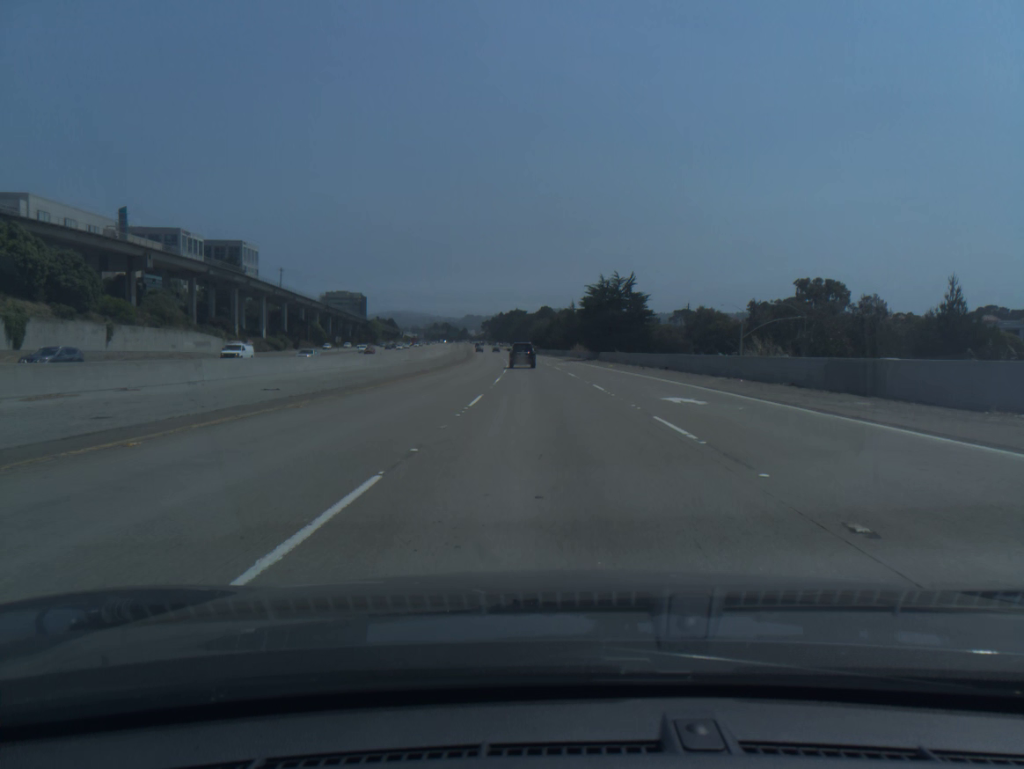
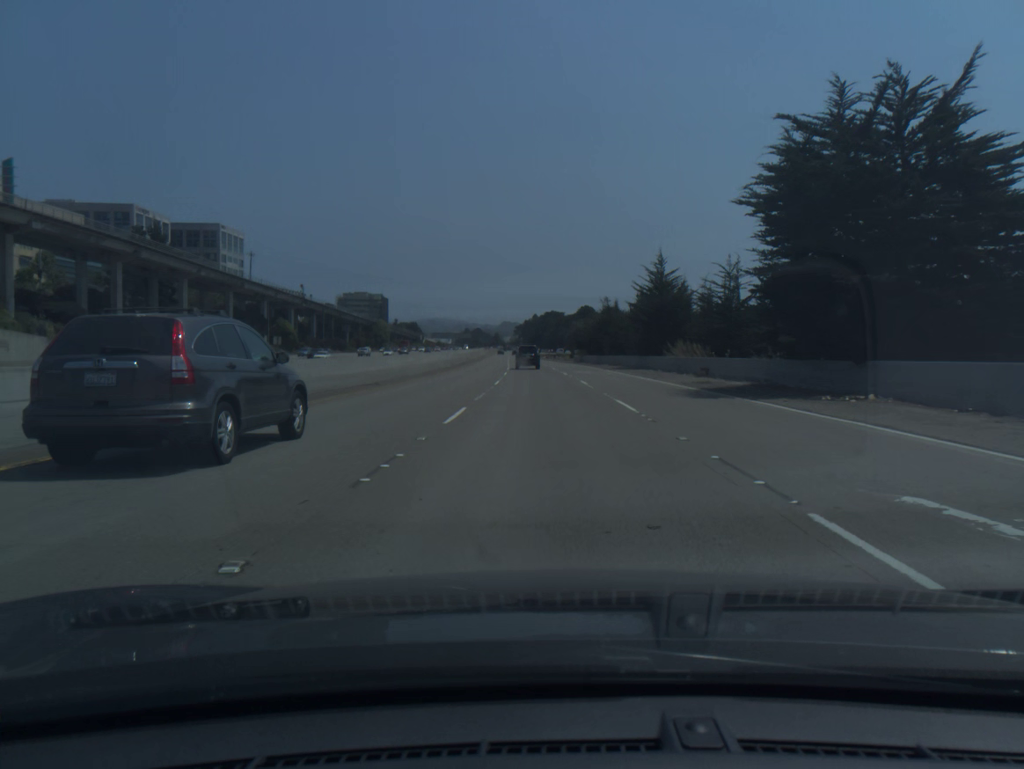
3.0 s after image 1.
(-1.3, +66.5) m; -3°
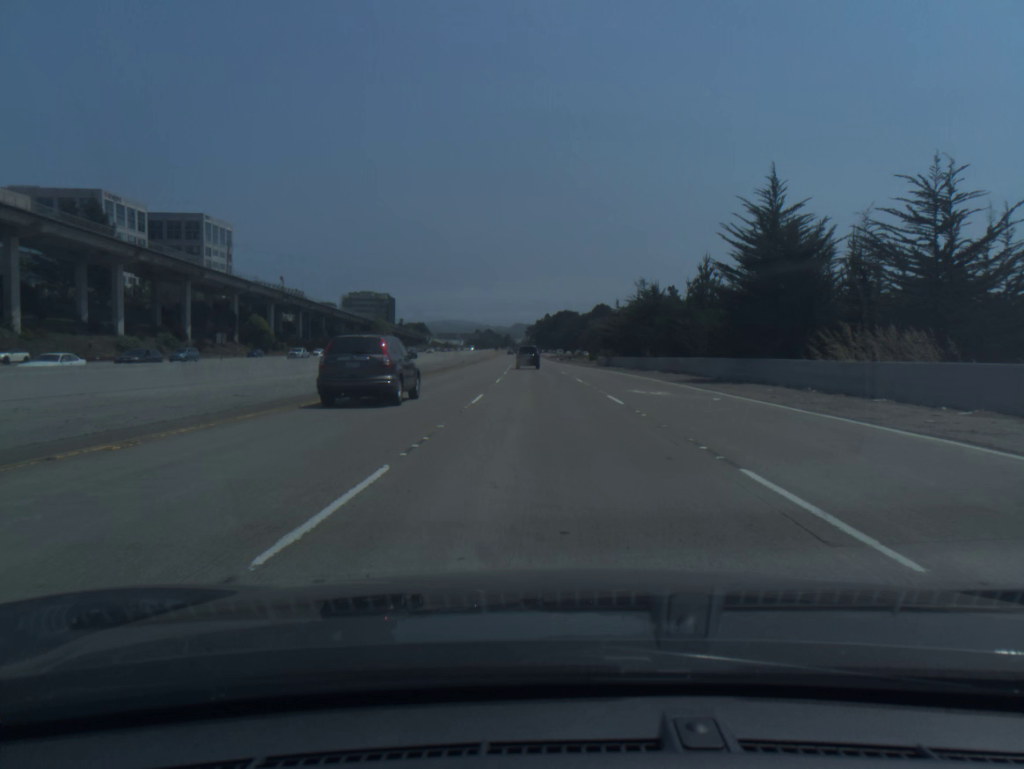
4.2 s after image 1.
(-0.3, +27.2) m; -1°
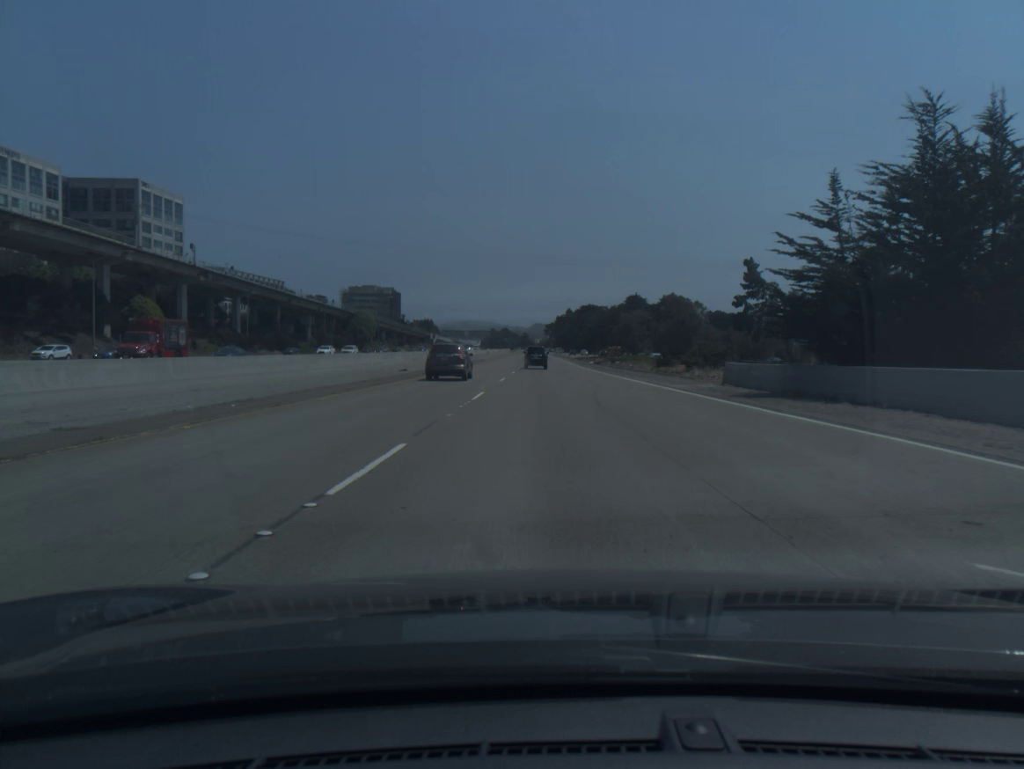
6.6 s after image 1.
(-0.8, +55.8) m; -1°
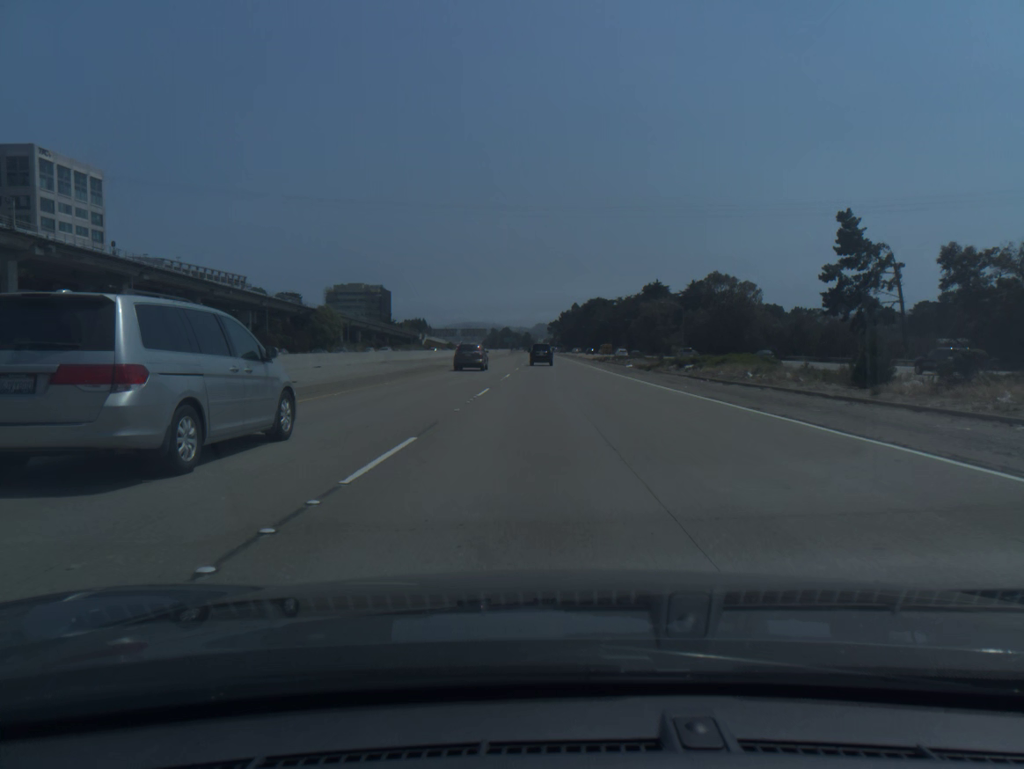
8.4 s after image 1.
(-0.1, +43.0) m; 0°
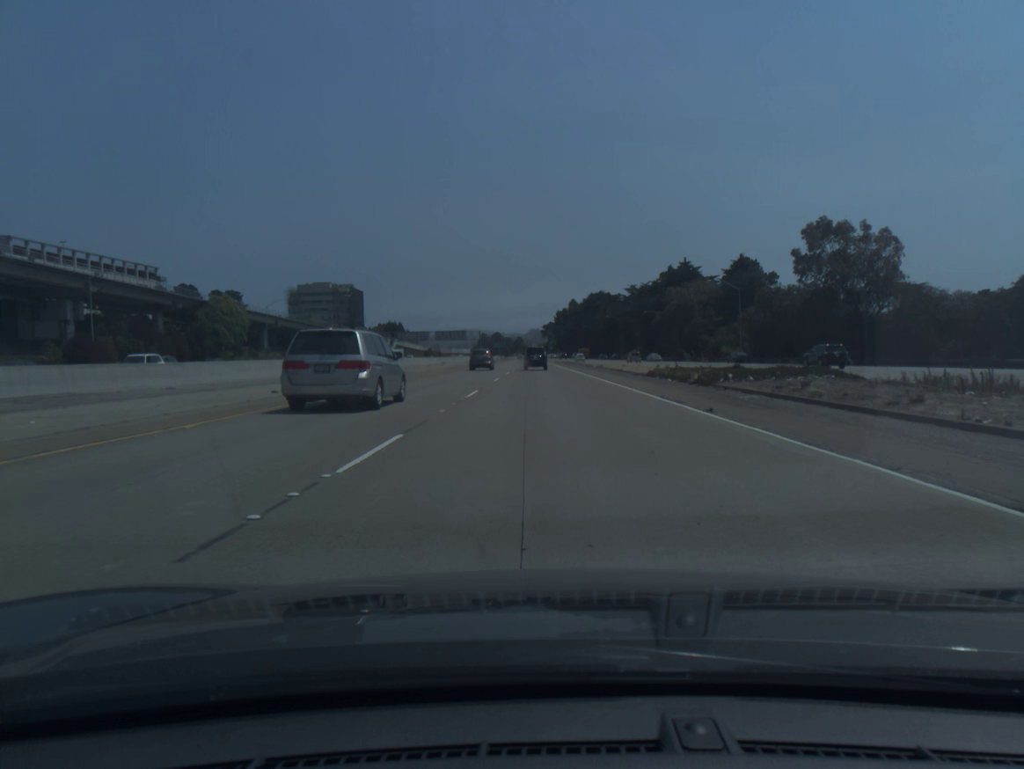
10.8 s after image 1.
(+0.2, +58.4) m; 0°
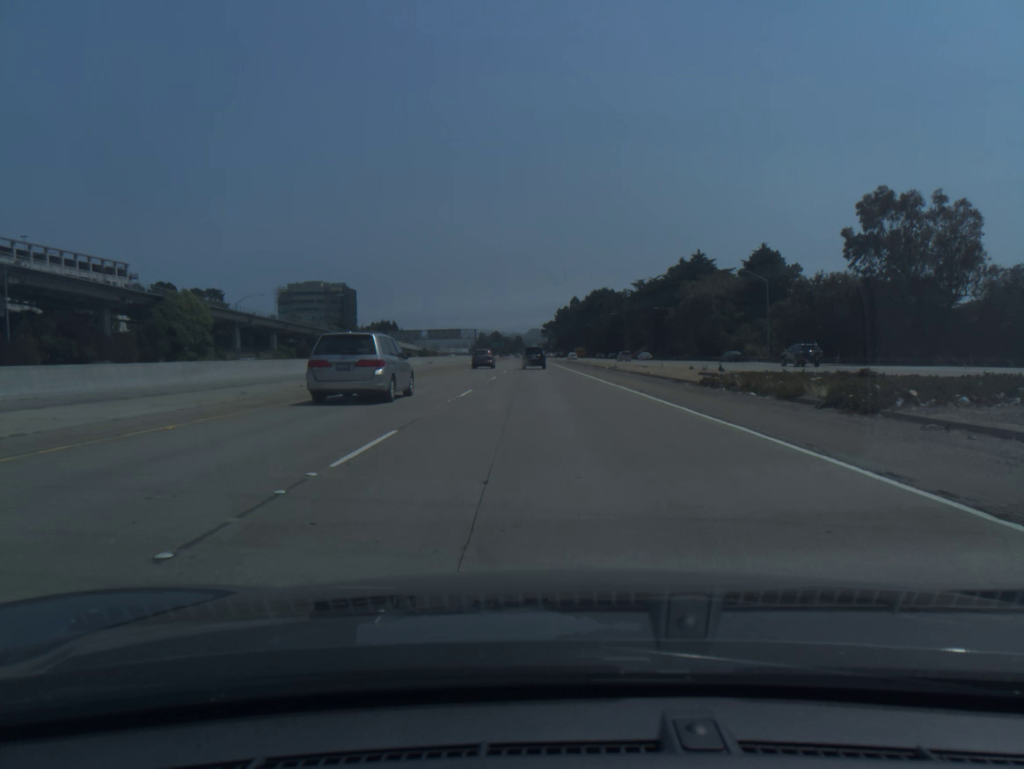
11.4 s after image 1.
(0.0, +14.7) m; 0°
